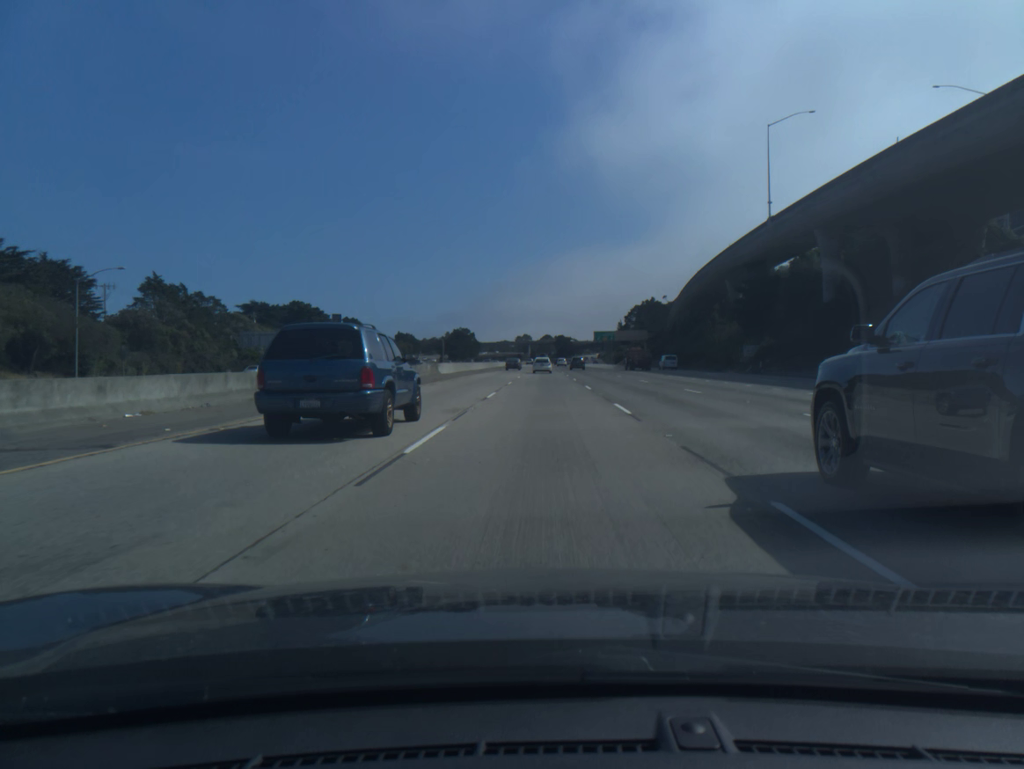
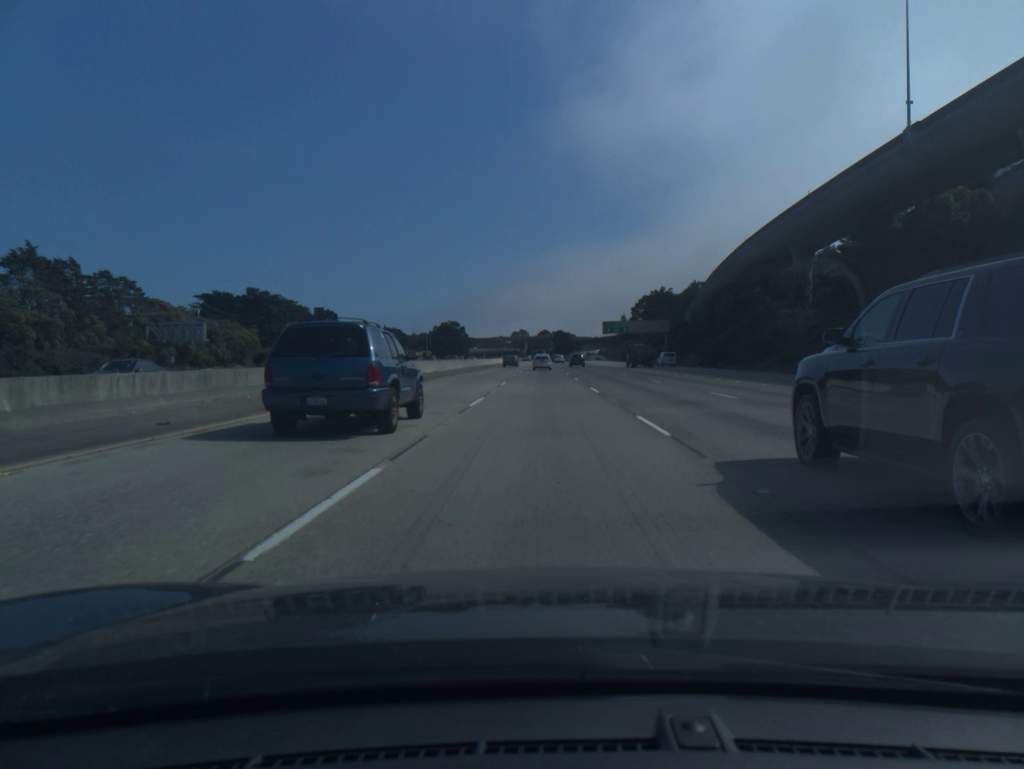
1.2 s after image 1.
(+0.1, +34.5) m; 0°
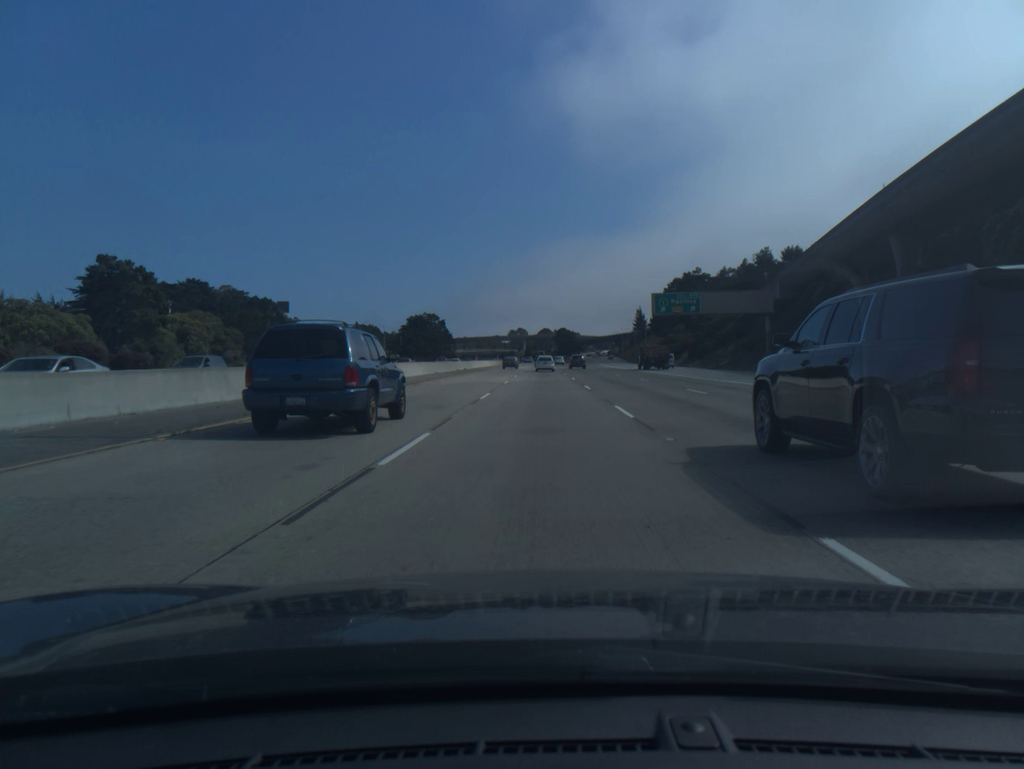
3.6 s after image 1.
(+0.2, +69.1) m; 0°
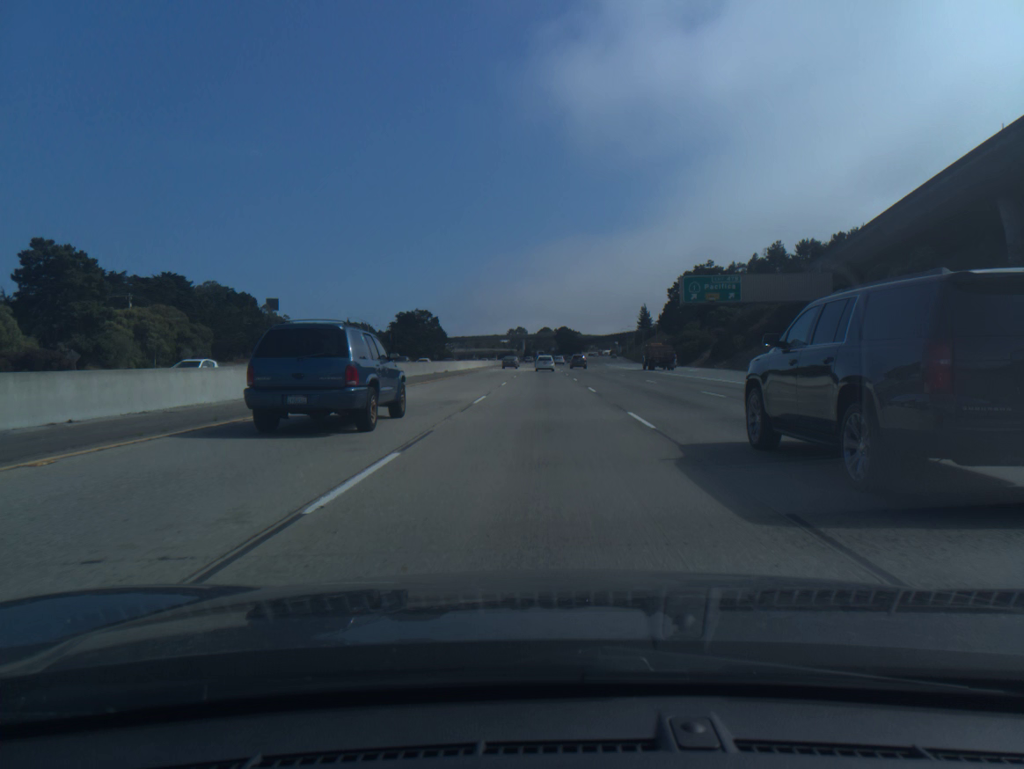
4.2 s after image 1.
(0.0, +17.3) m; 0°
